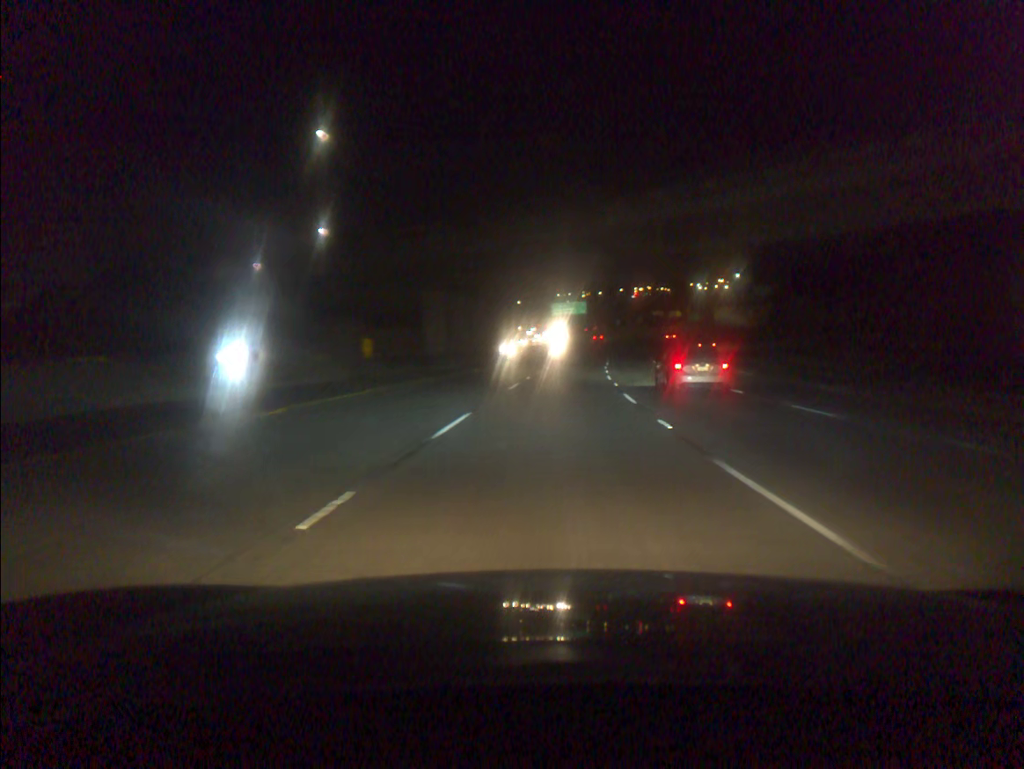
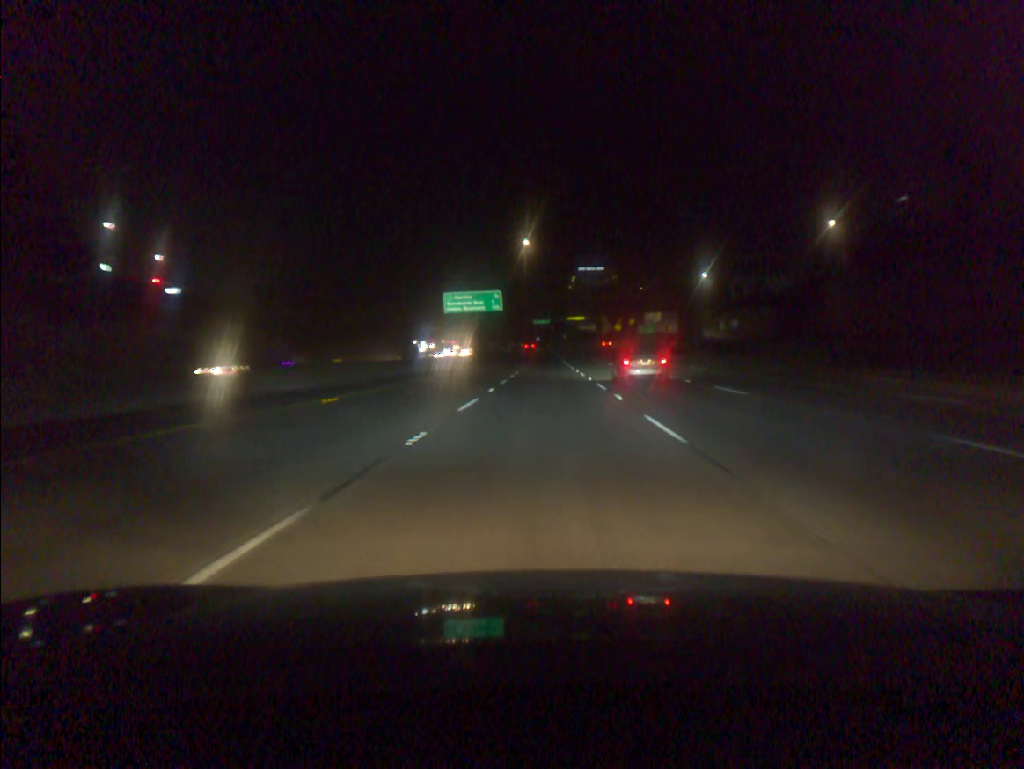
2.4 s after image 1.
(+4.1, +67.2) m; +6°
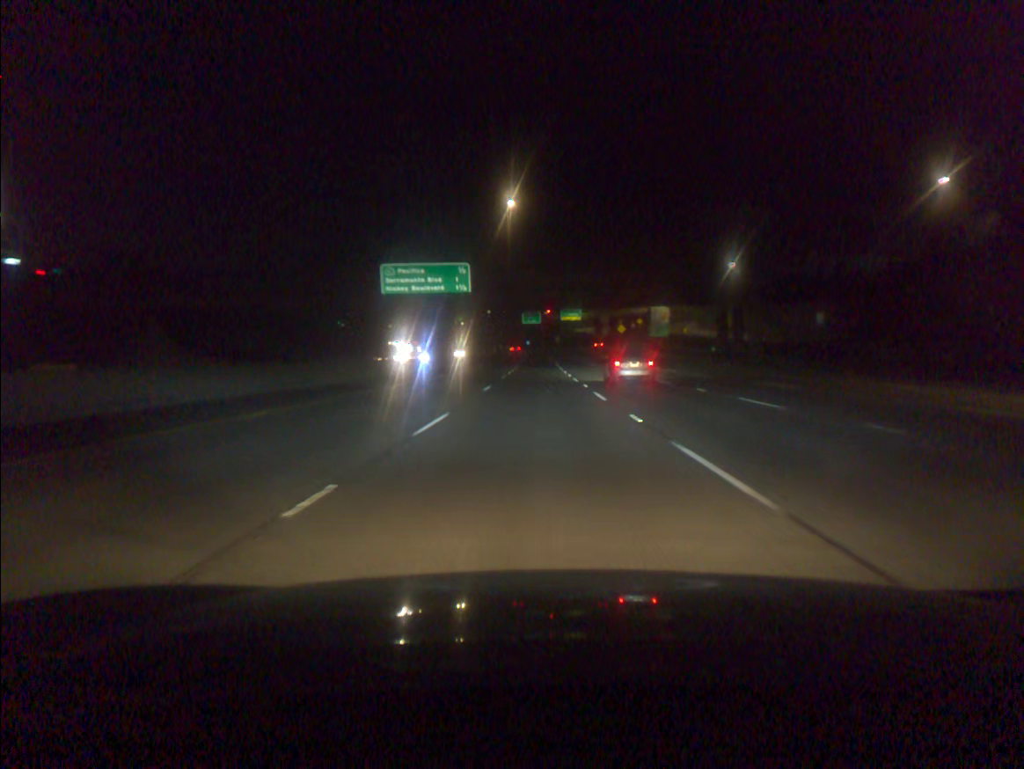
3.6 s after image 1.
(+0.3, +33.5) m; +1°
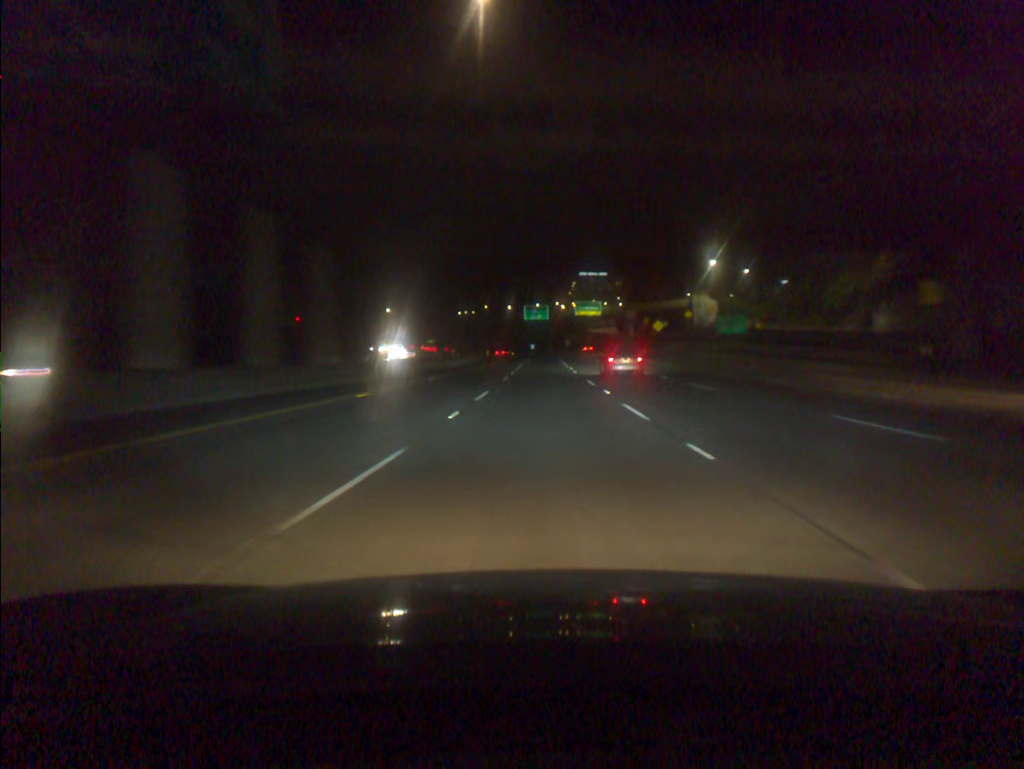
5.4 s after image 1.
(-0.3, +50.1) m; 0°
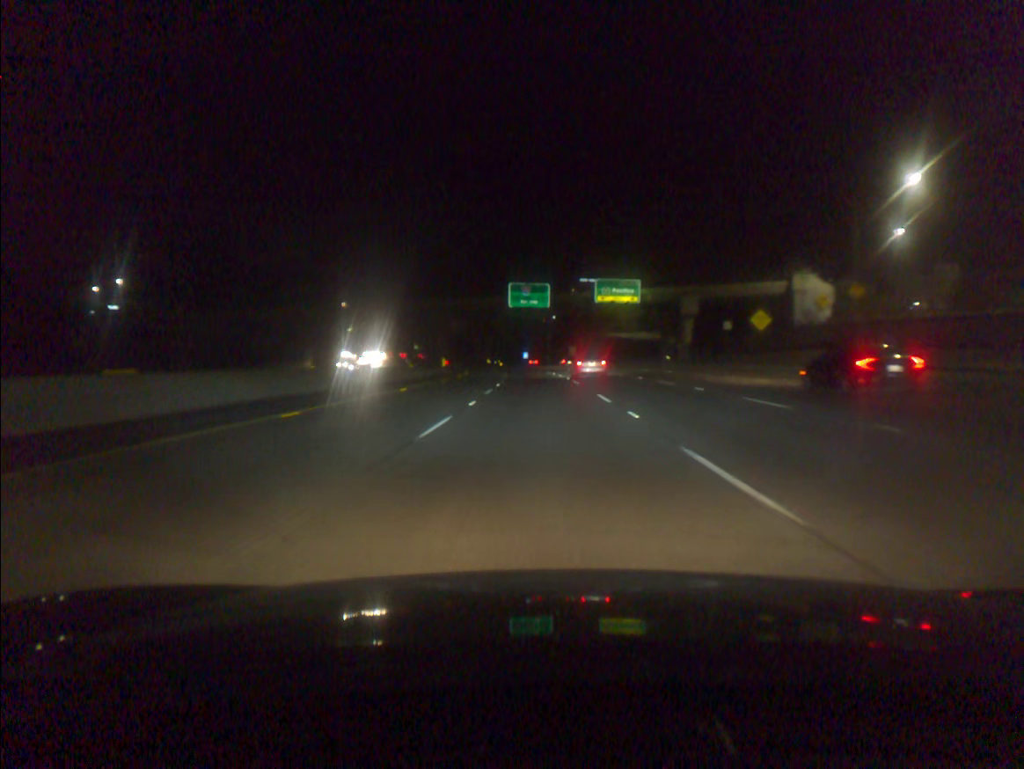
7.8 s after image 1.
(+0.2, +67.0) m; 0°
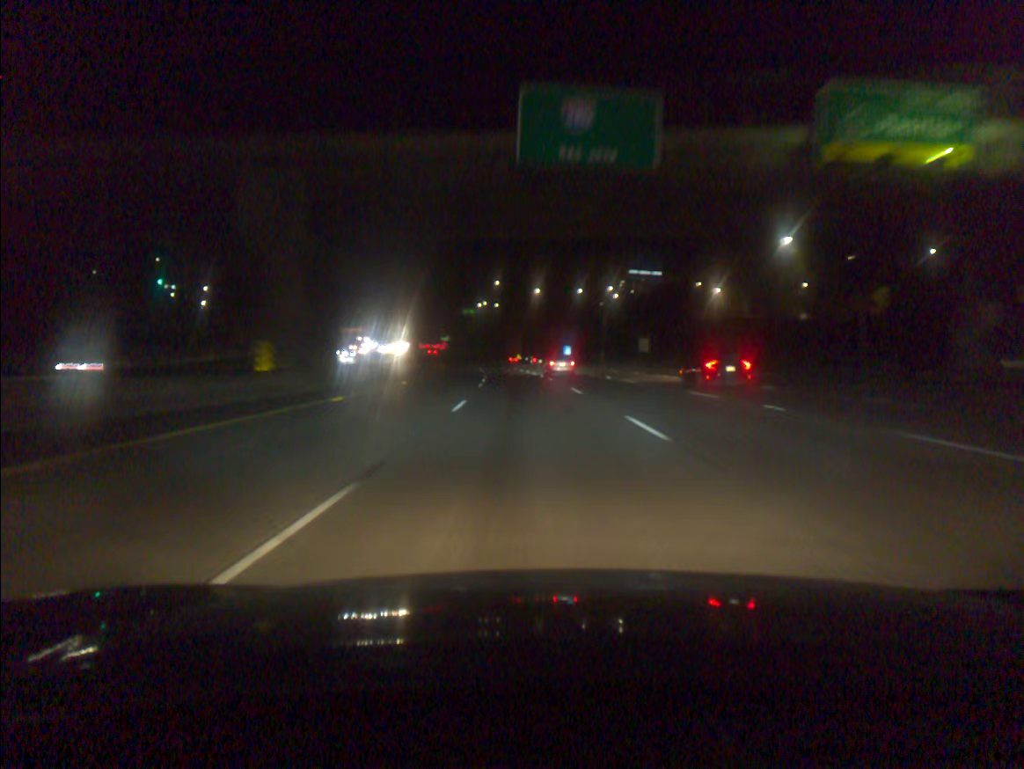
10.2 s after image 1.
(-1.2, +67.4) m; -3°
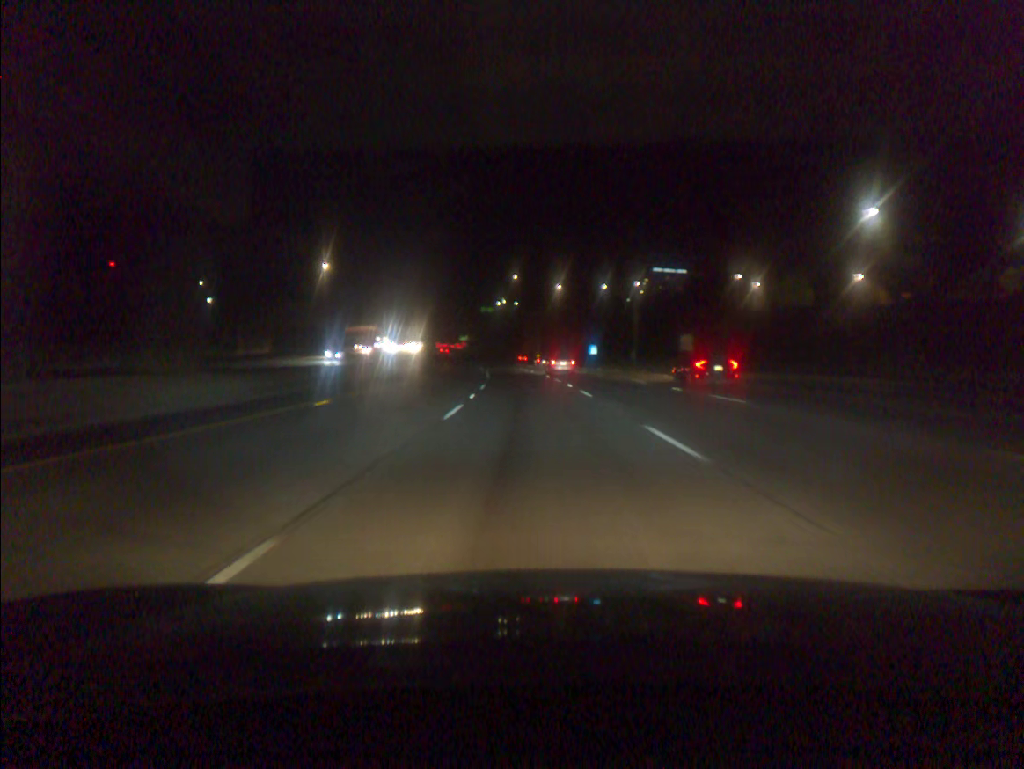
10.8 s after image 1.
(-0.2, +16.9) m; -2°
